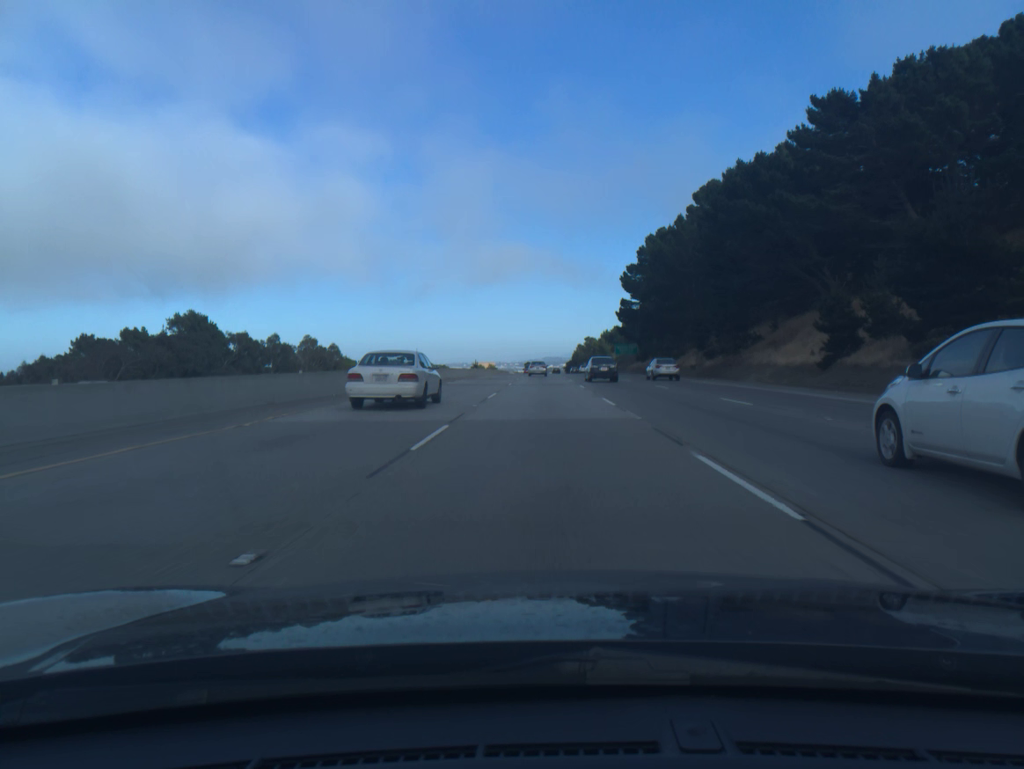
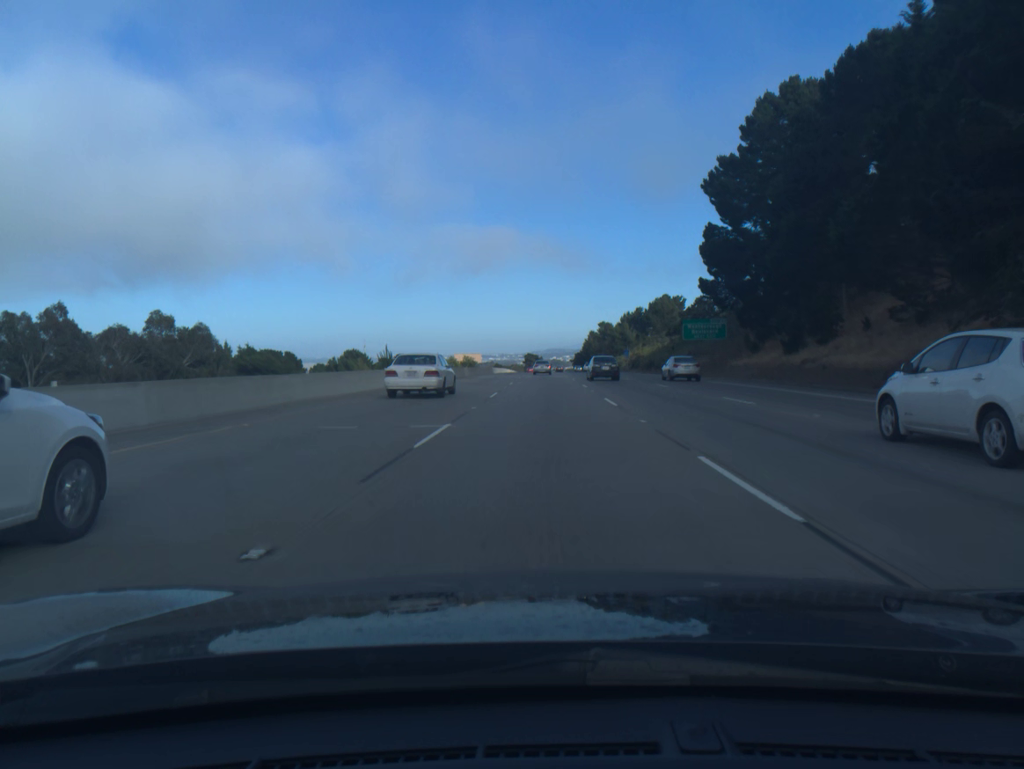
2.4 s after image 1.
(0.0, +73.2) m; 0°
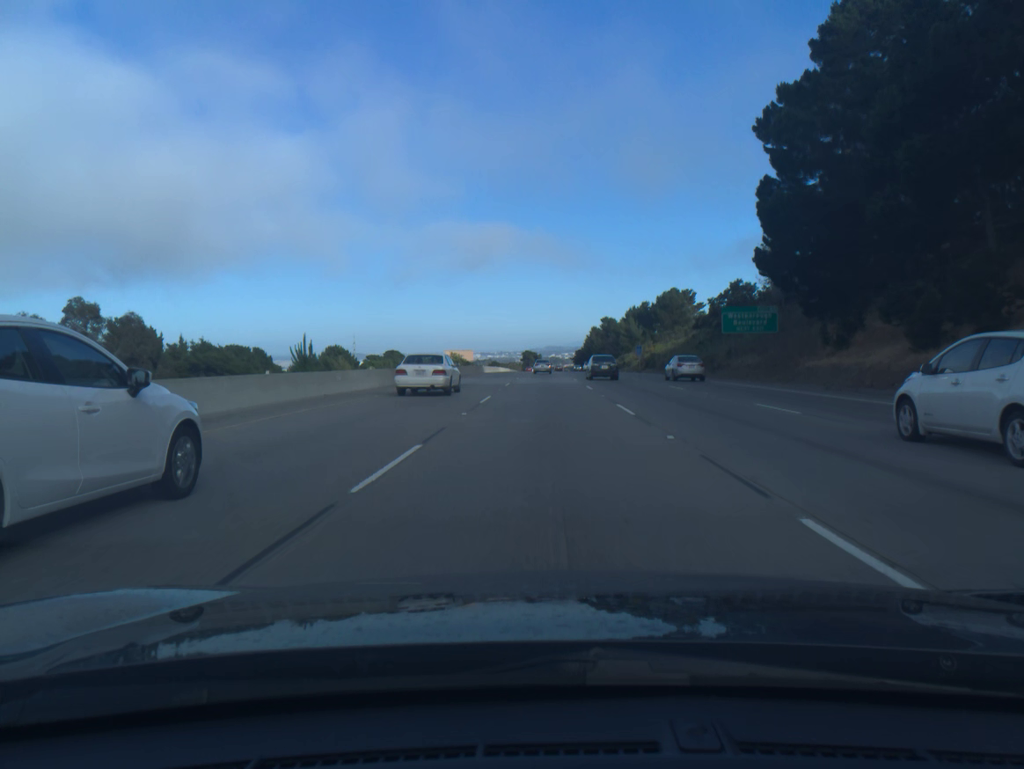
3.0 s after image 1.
(0.0, +18.3) m; 0°
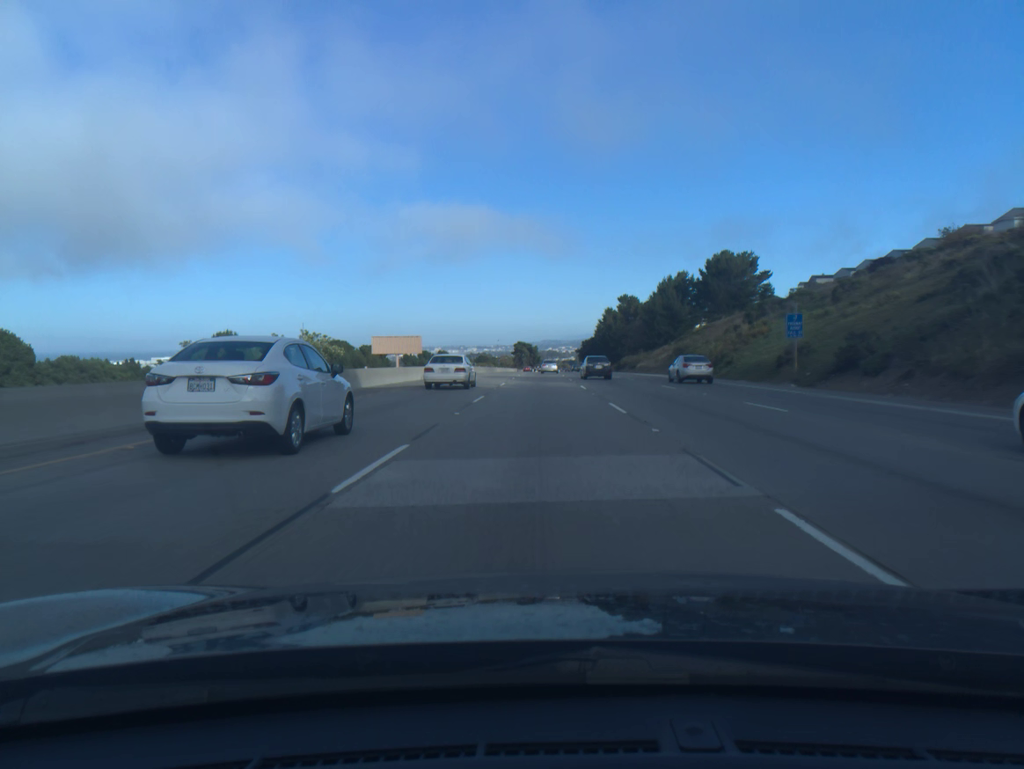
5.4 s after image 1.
(+0.3, +73.1) m; 0°
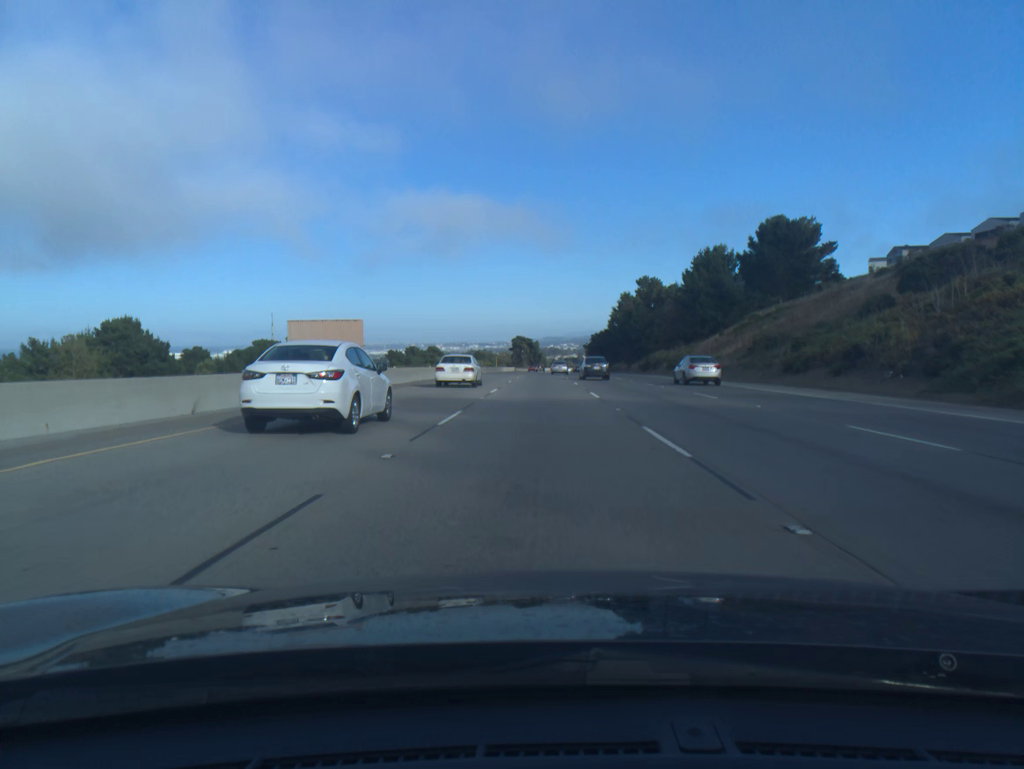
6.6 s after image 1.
(0.0, +36.6) m; 0°
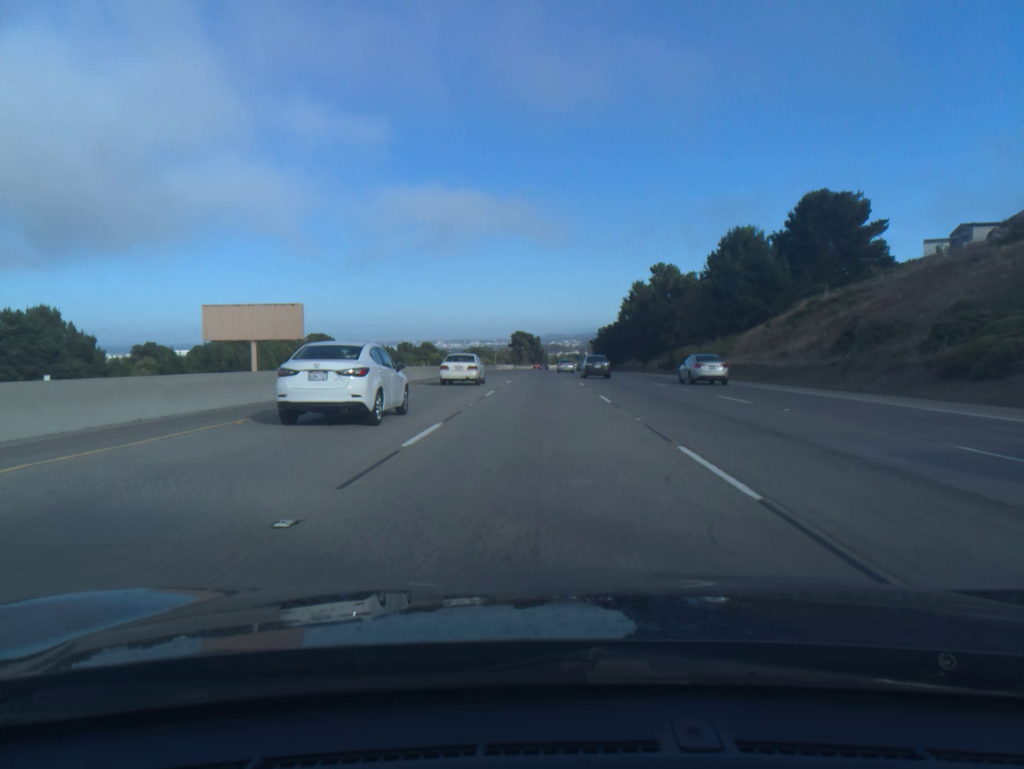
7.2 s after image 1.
(0.0, +18.3) m; 0°
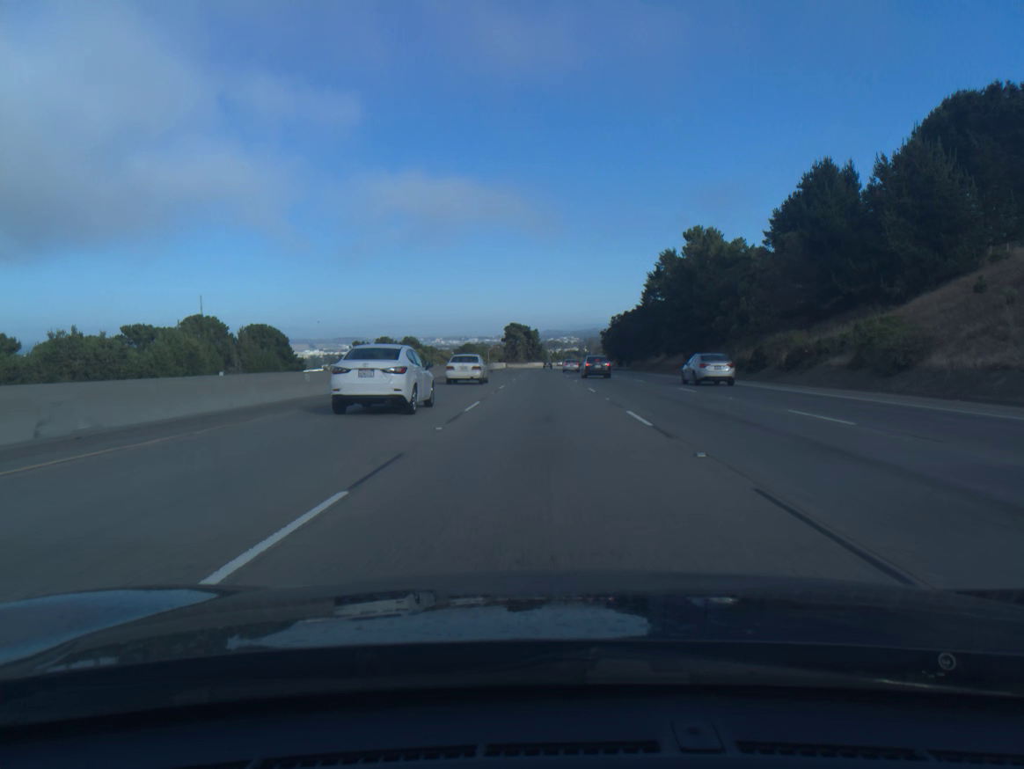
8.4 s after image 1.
(0.0, +36.7) m; 0°
